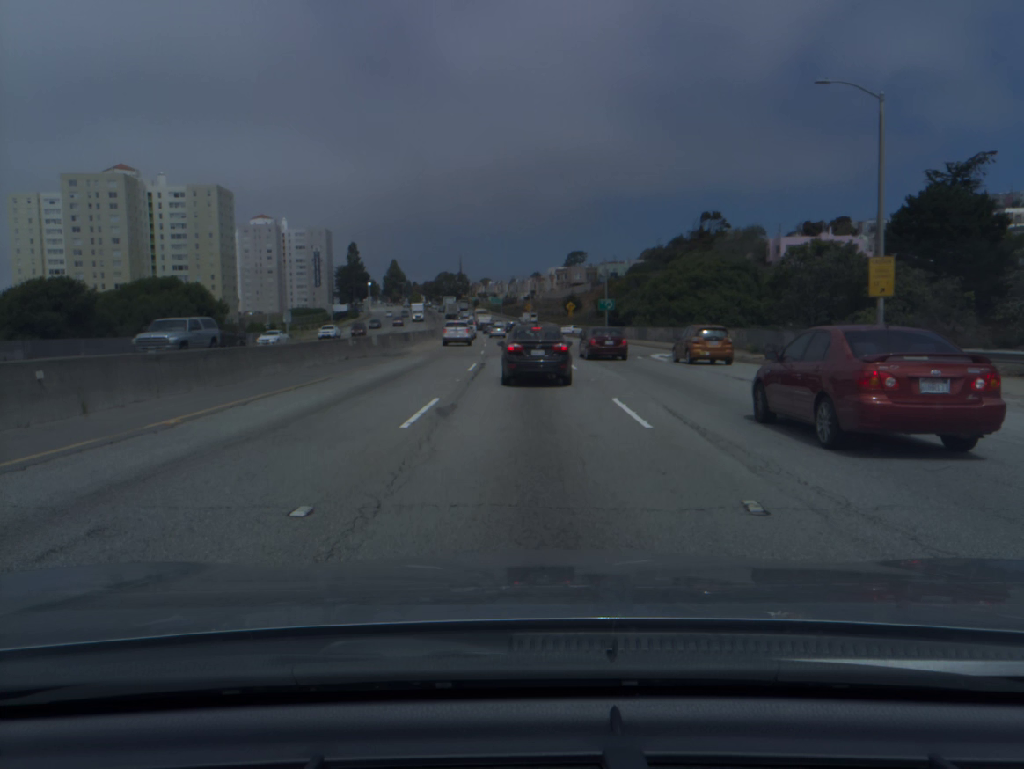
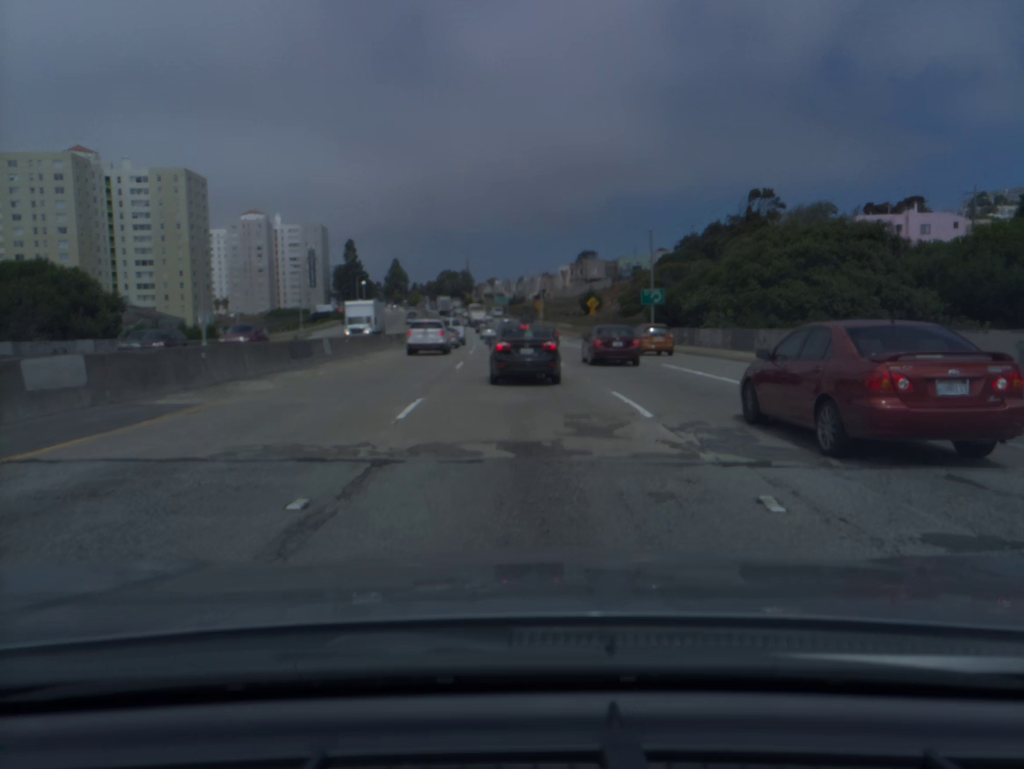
(-0.2, +29.5) m; 0°
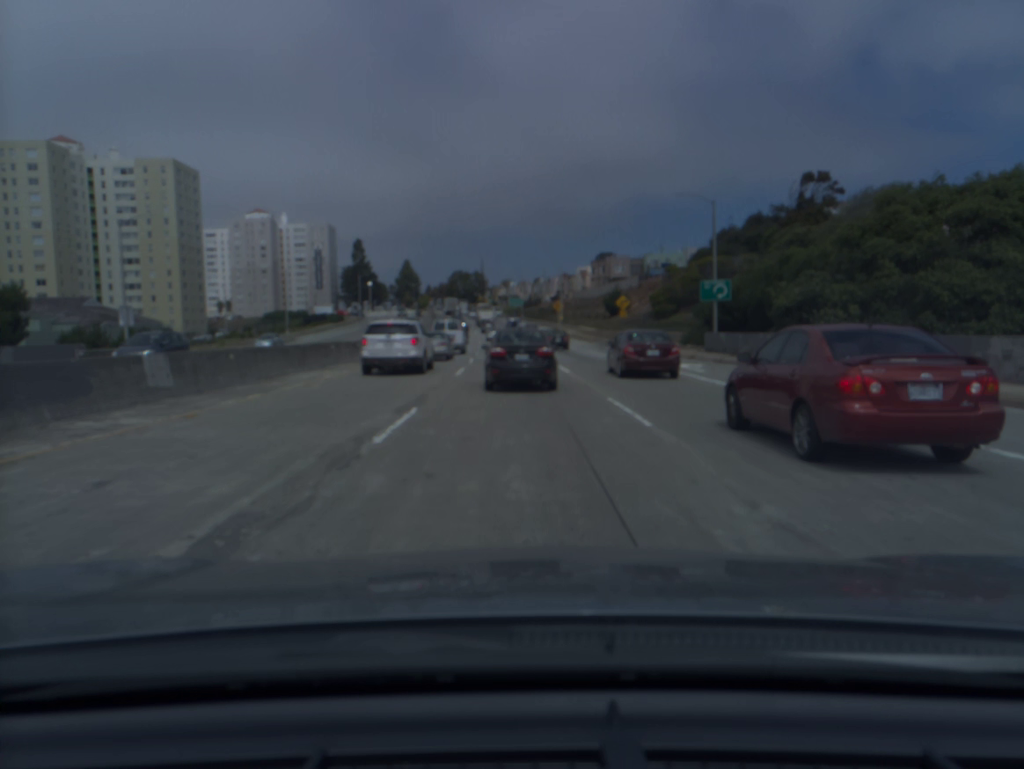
(-0.3, +16.4) m; -1°
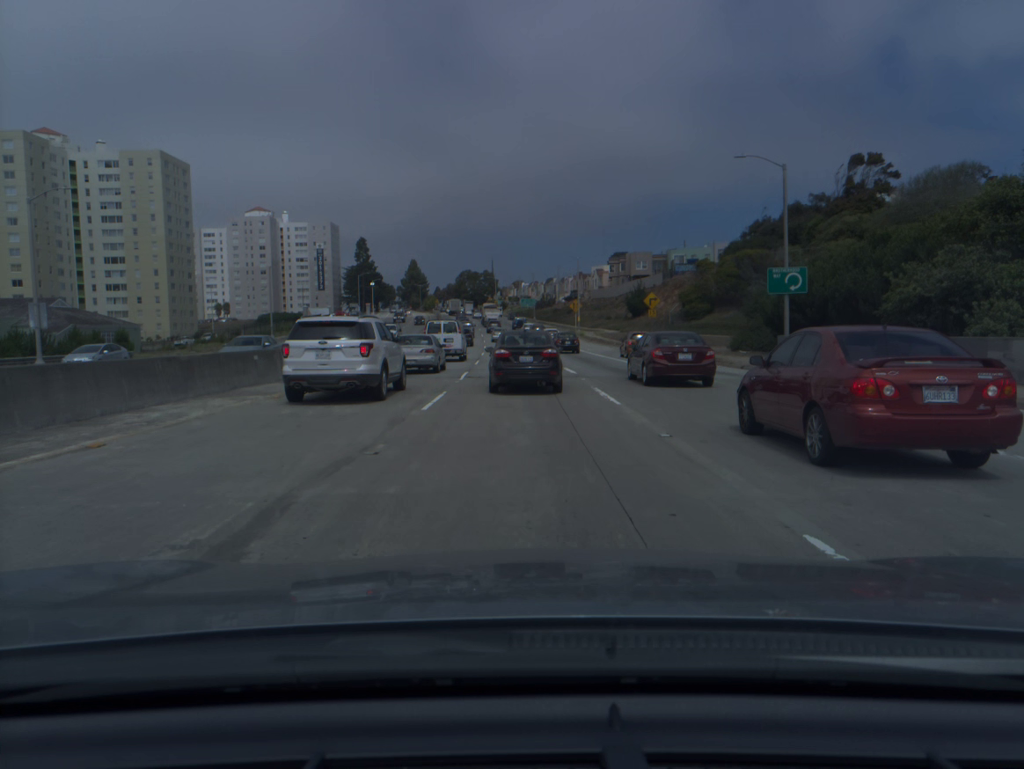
(-0.1, +10.4) m; -1°
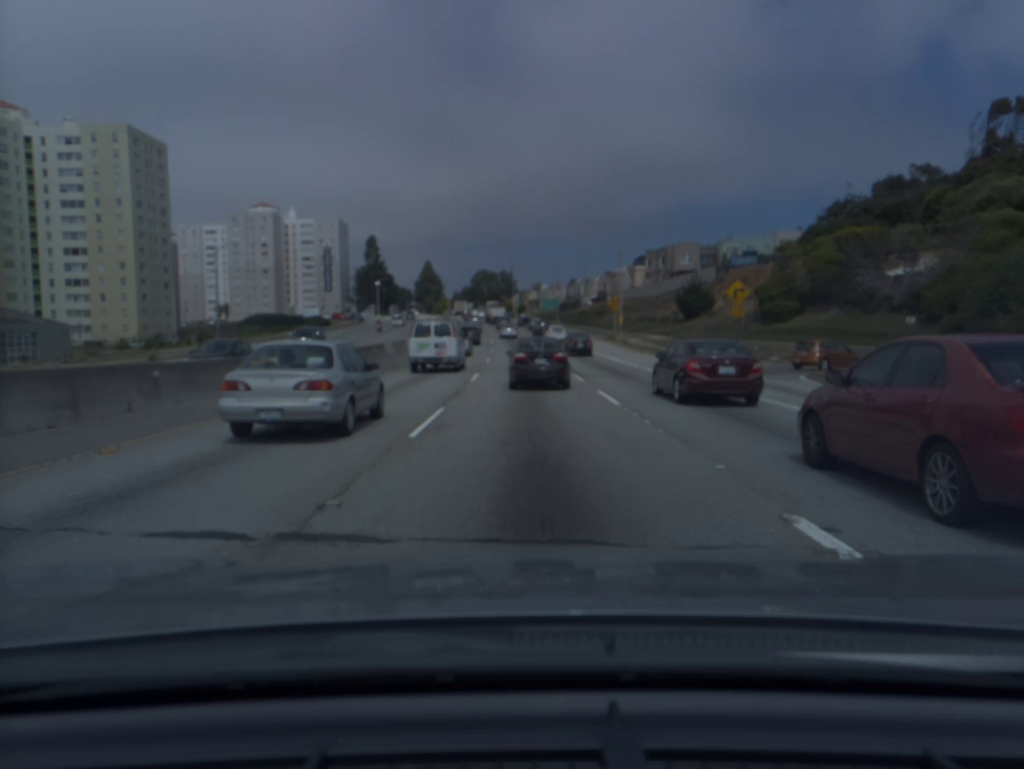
(-0.4, +24.9) m; -2°
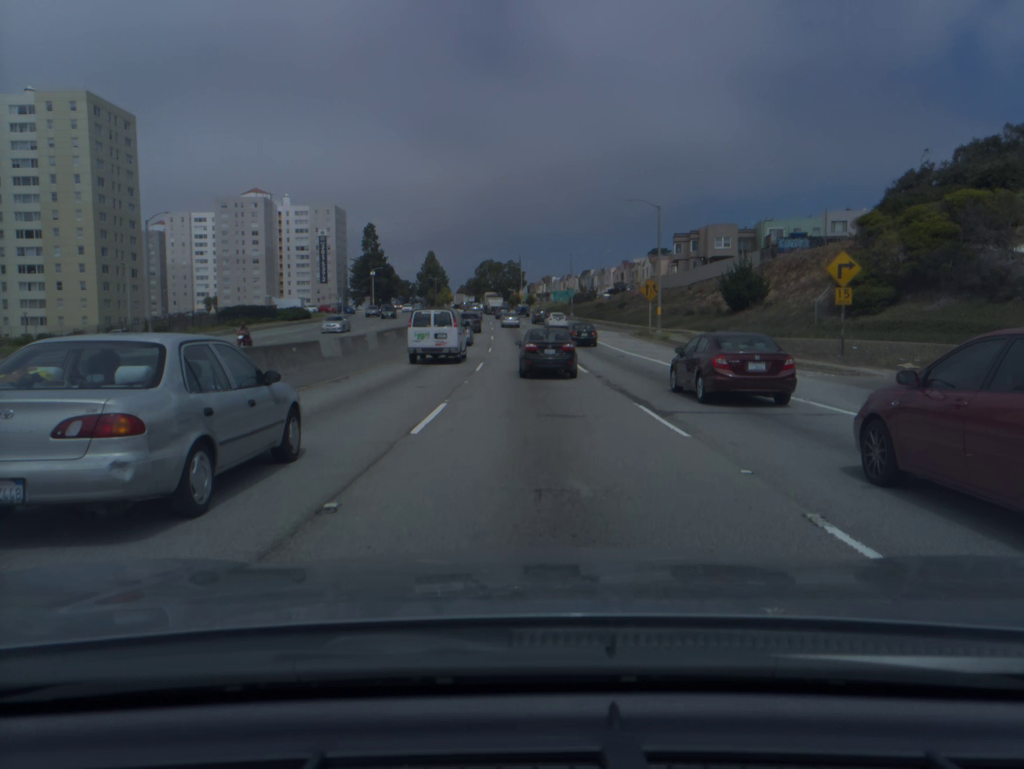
(-0.1, +15.0) m; 0°
